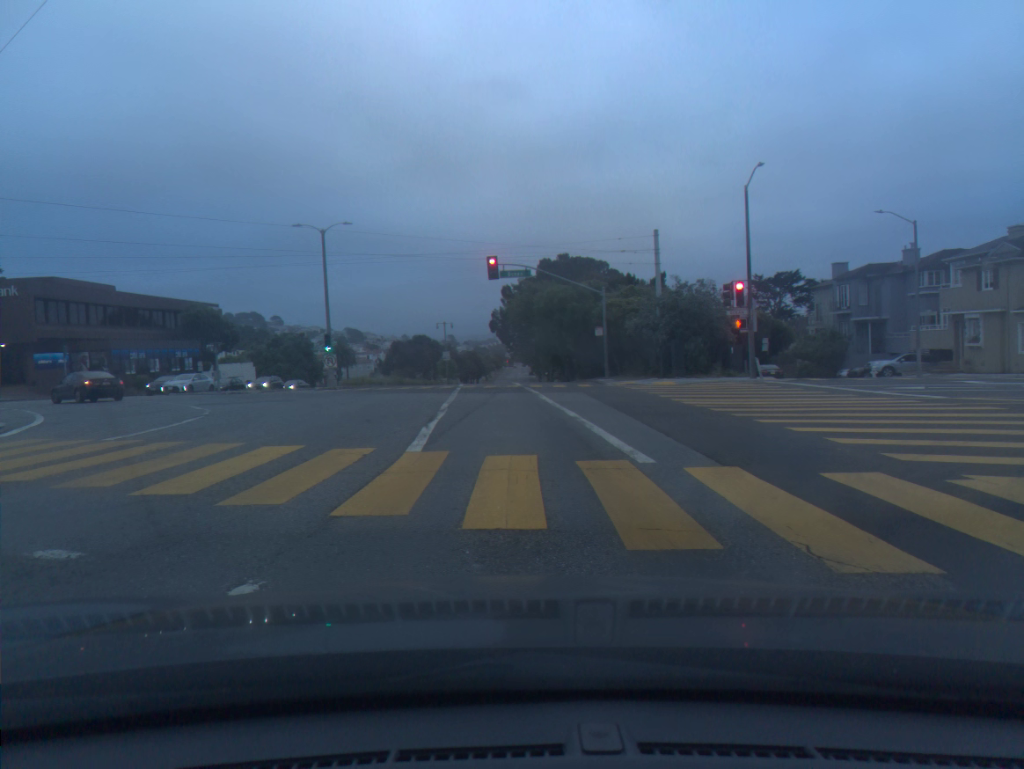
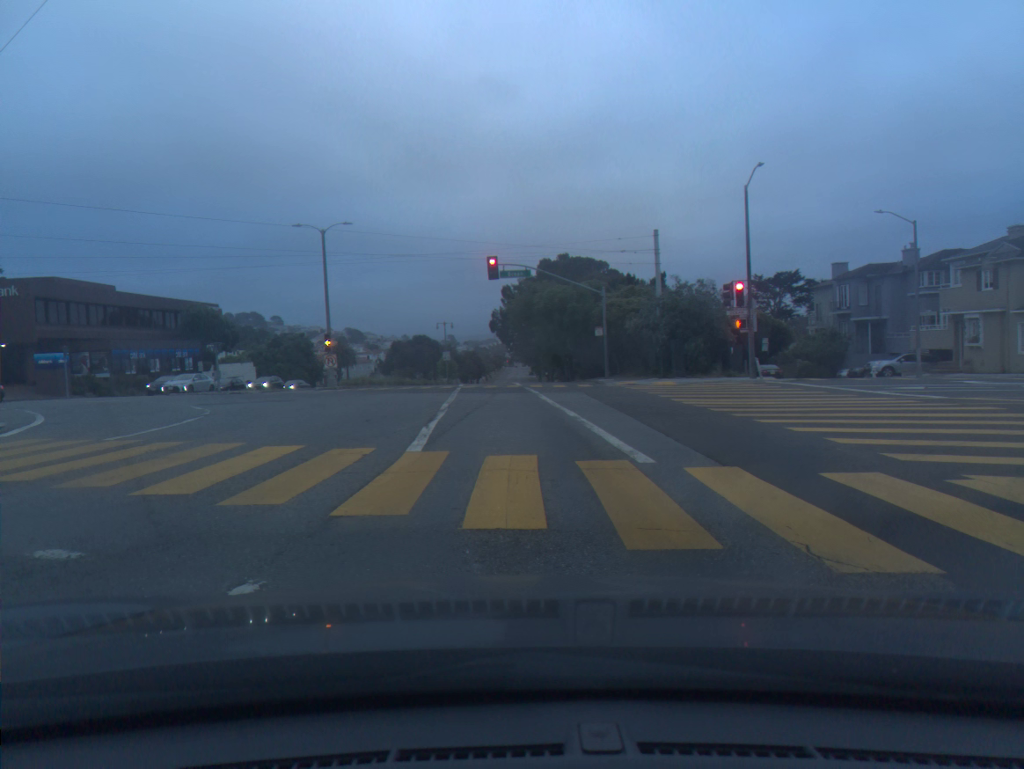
(0.0, 0.0) m; 0°
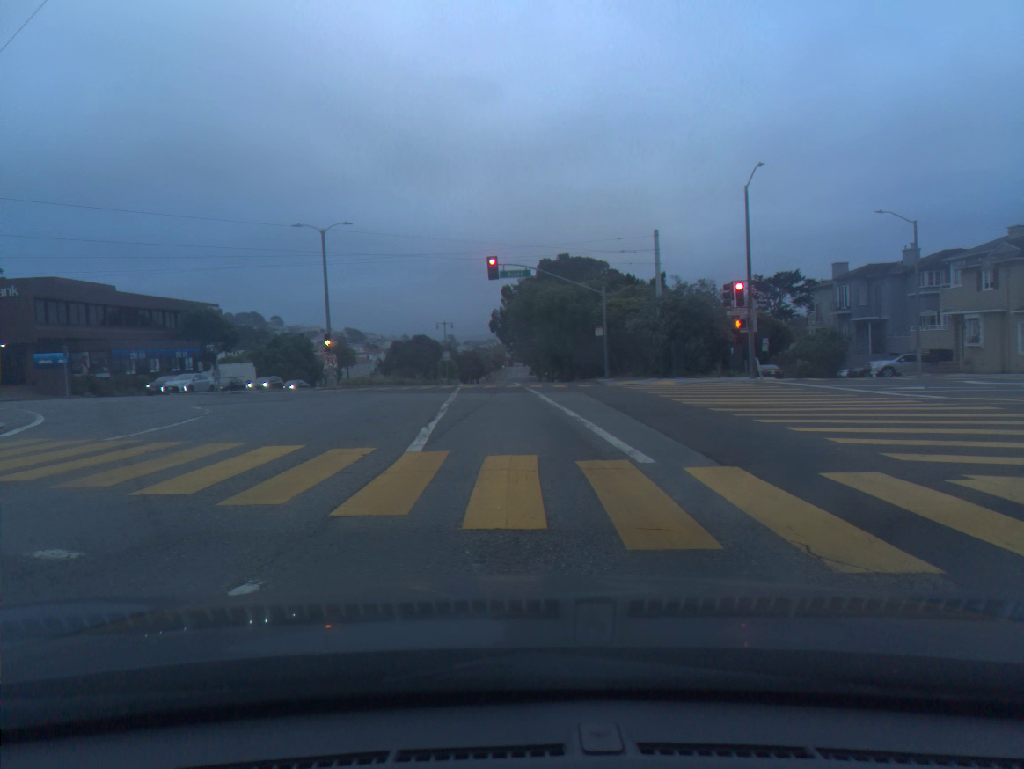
(0.0, 0.0) m; 0°
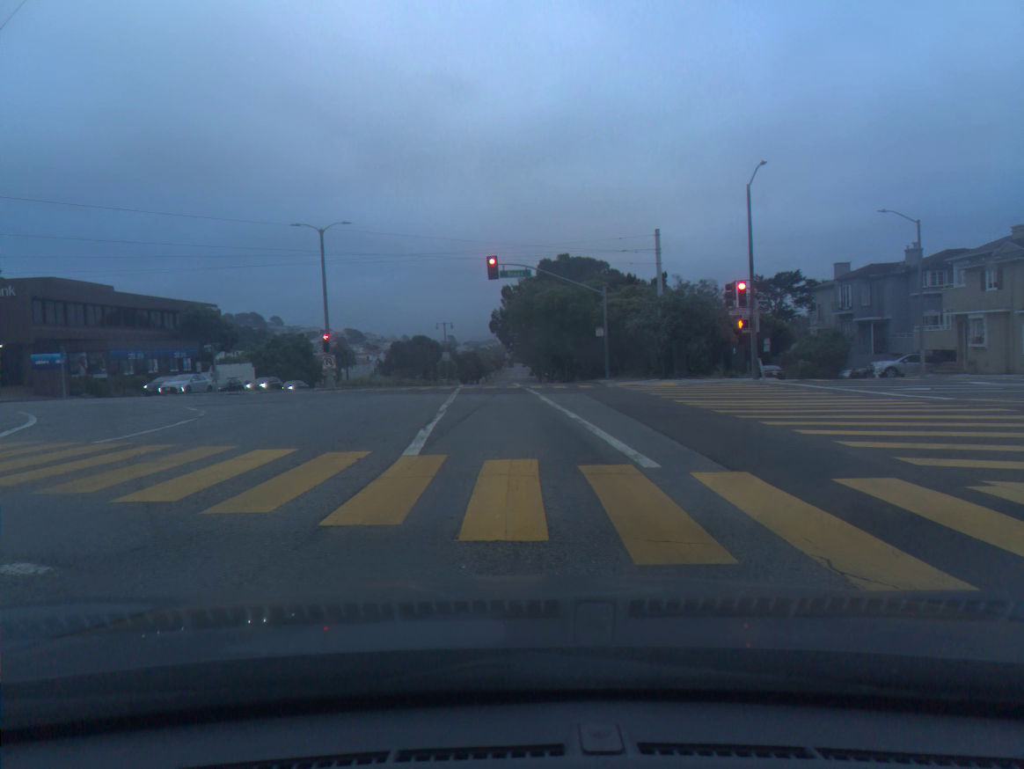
(0.0, +0.3) m; 0°
